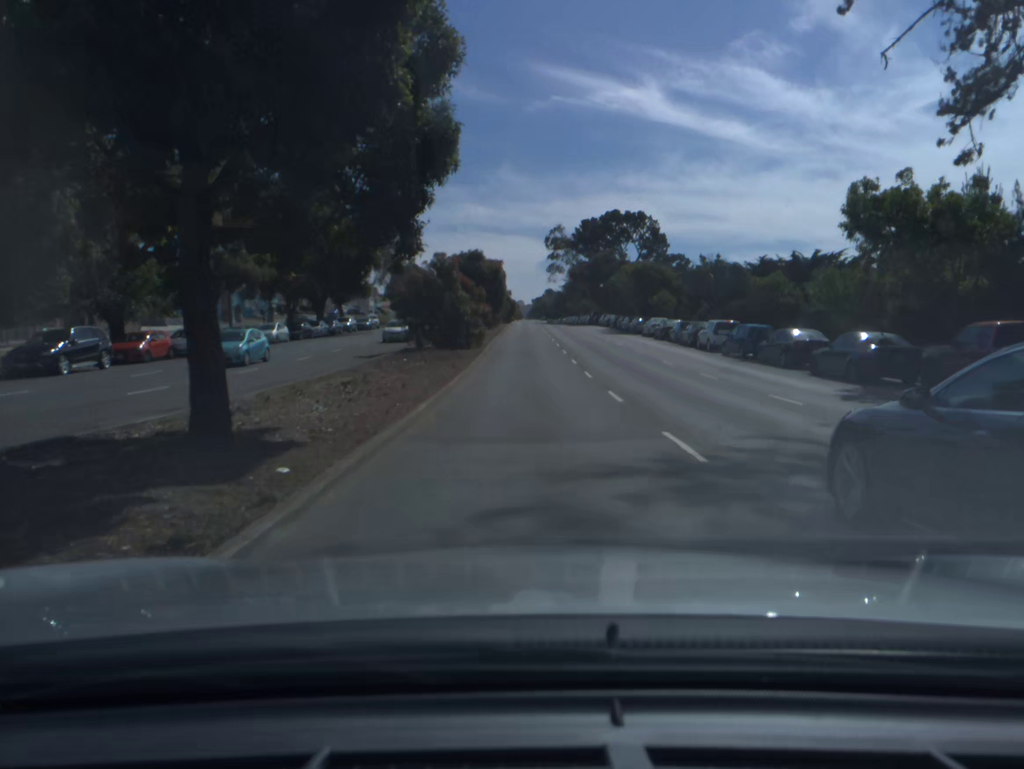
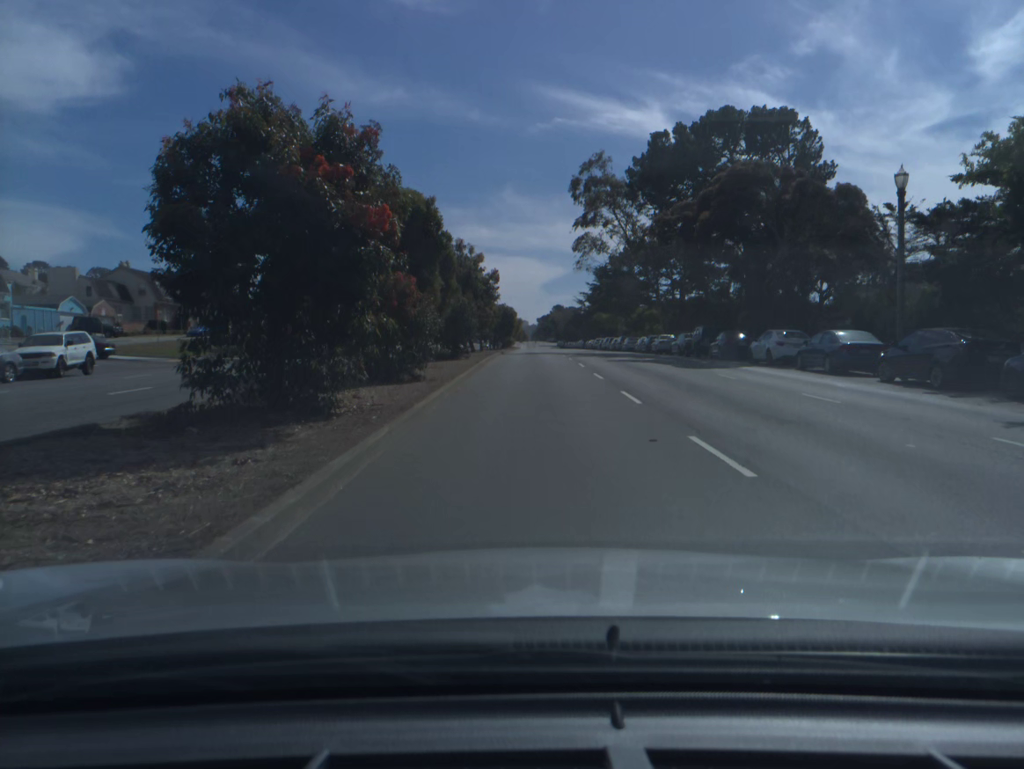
(-0.2, +66.1) m; 0°
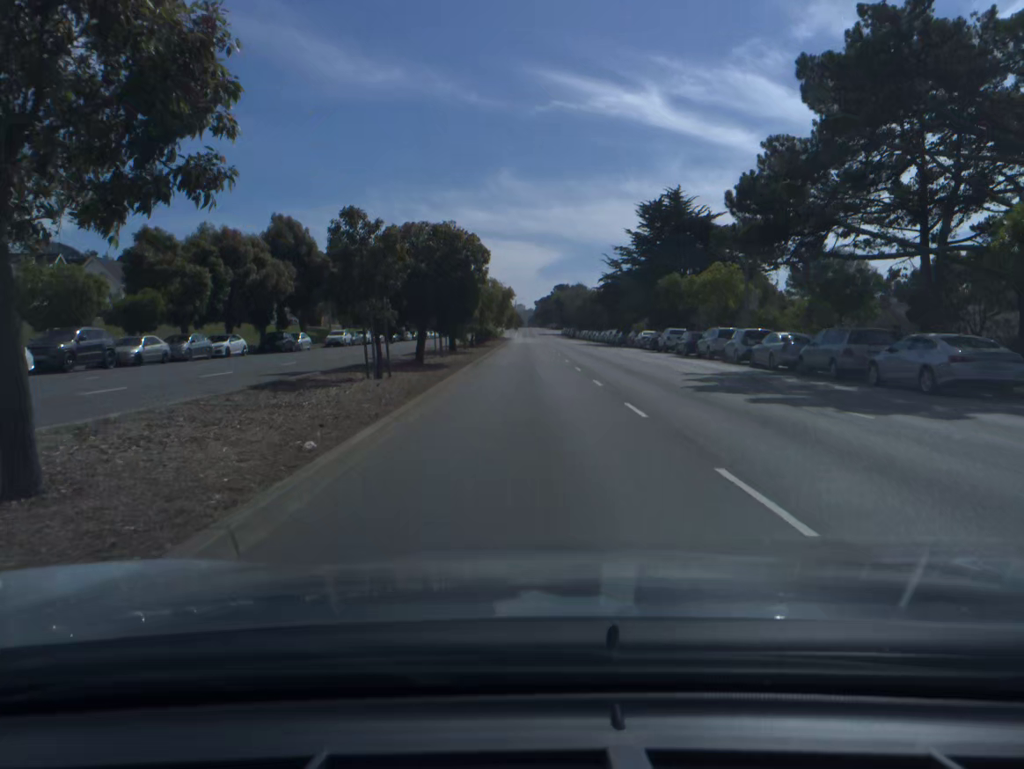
(+0.1, +59.6) m; 0°
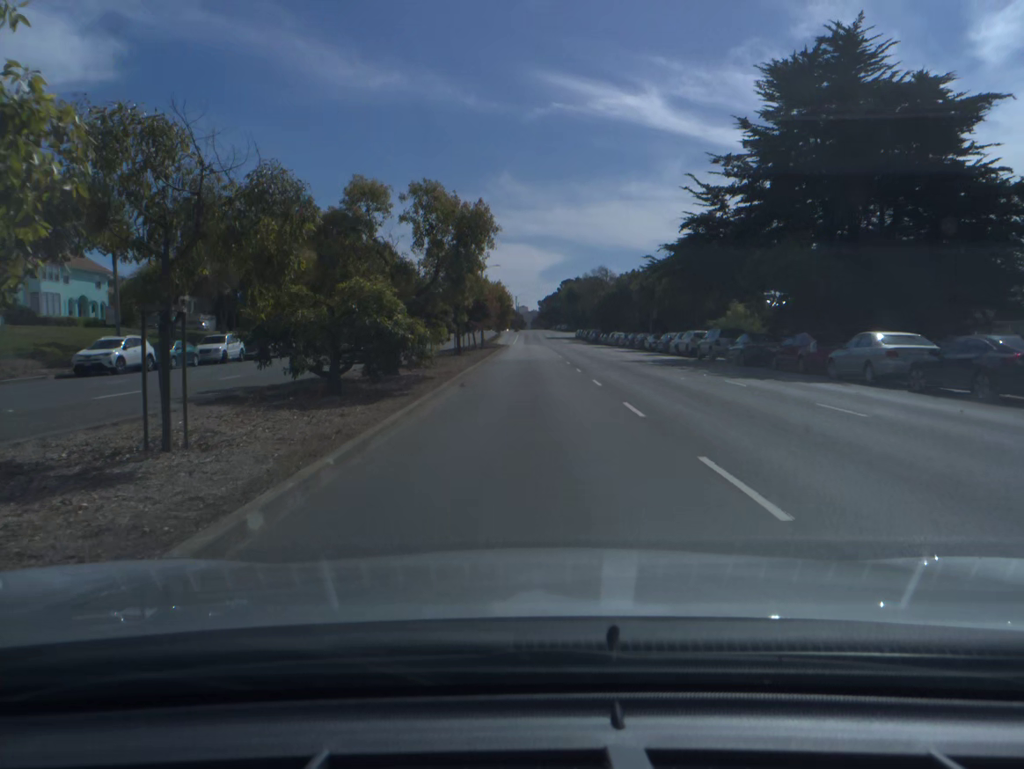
(0.0, +43.3) m; 0°
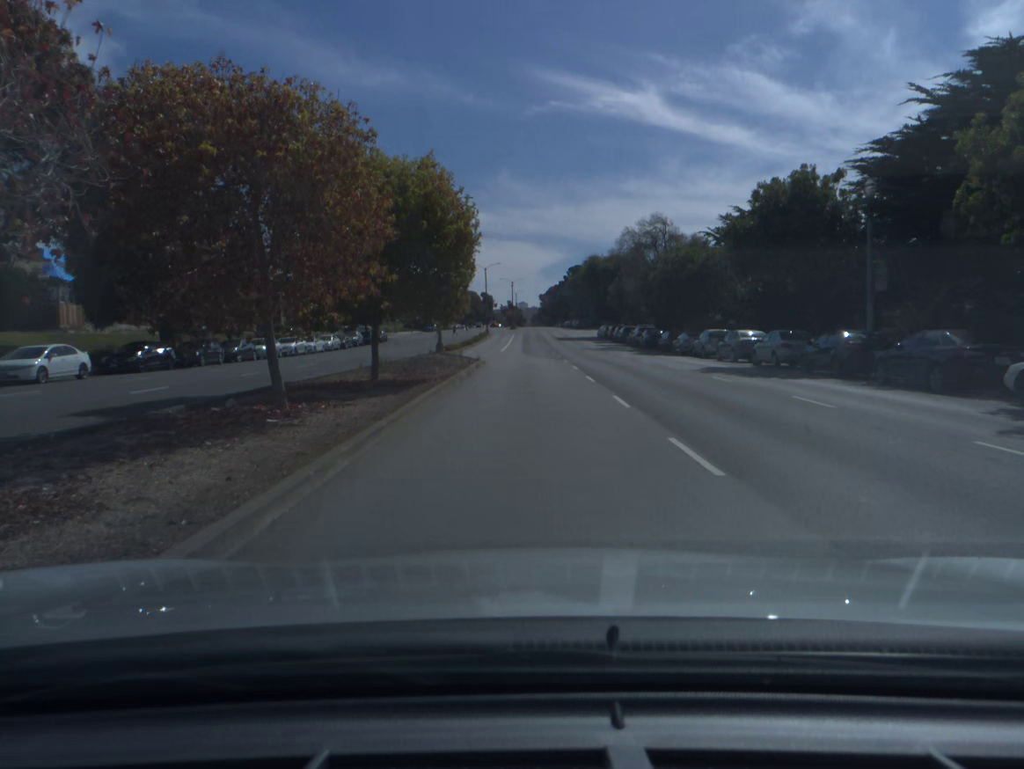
(0.0, +49.1) m; 0°
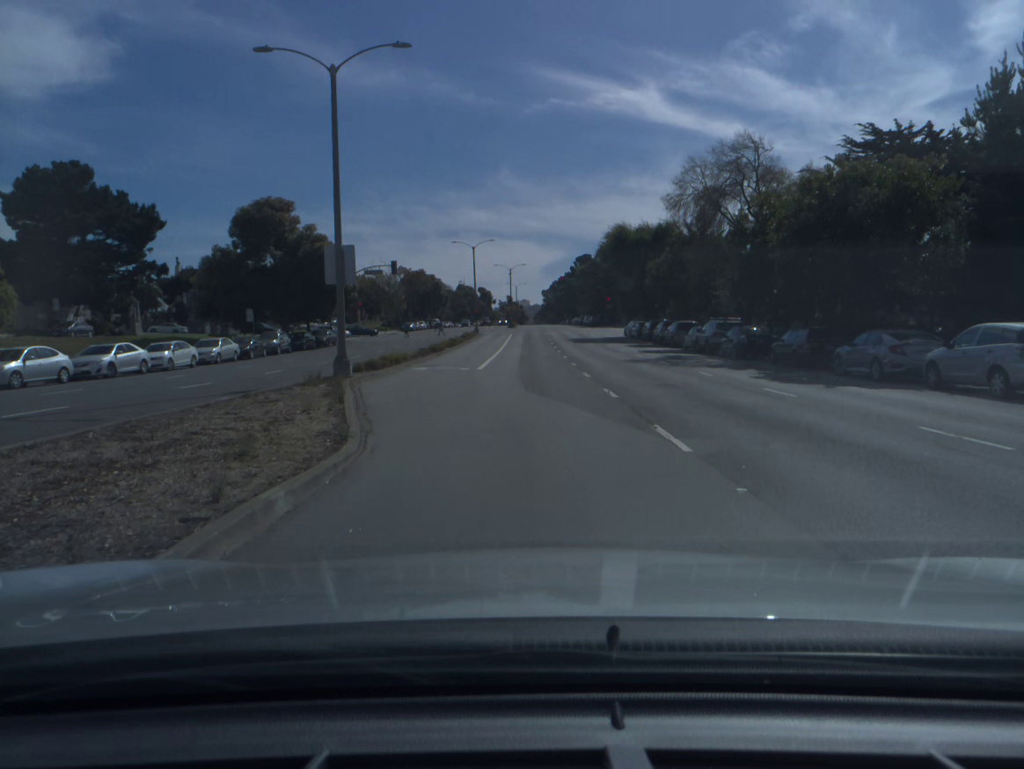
(0.0, +26.8) m; 0°
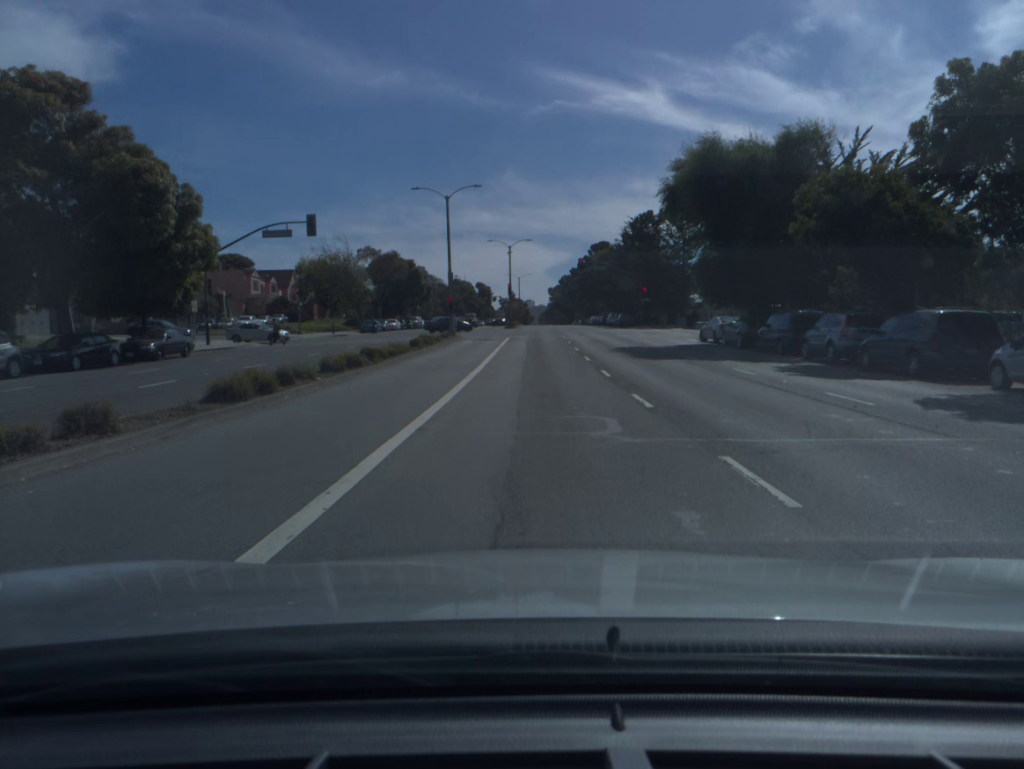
(-0.1, +32.2) m; 0°
